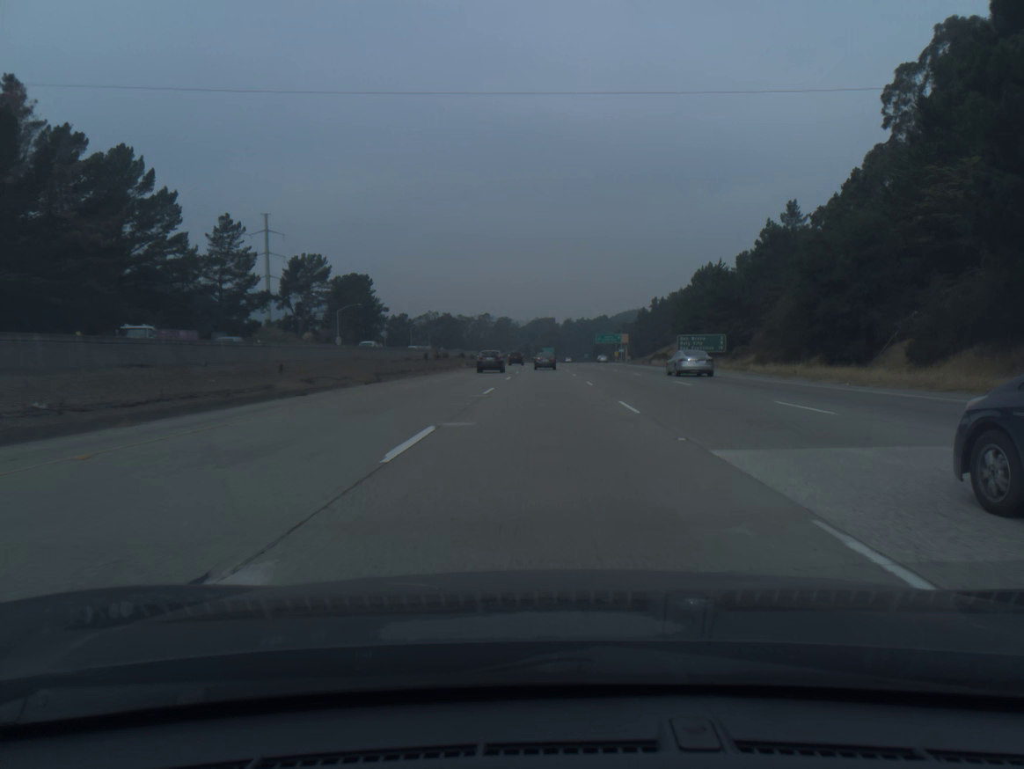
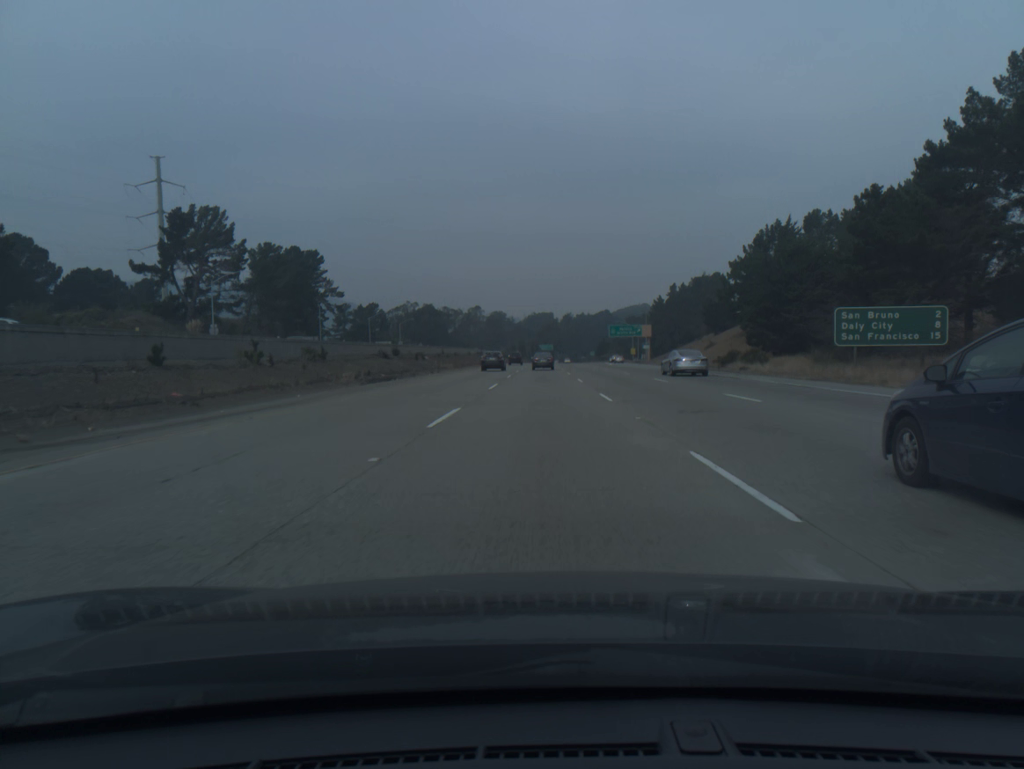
(+0.2, +53.9) m; 0°
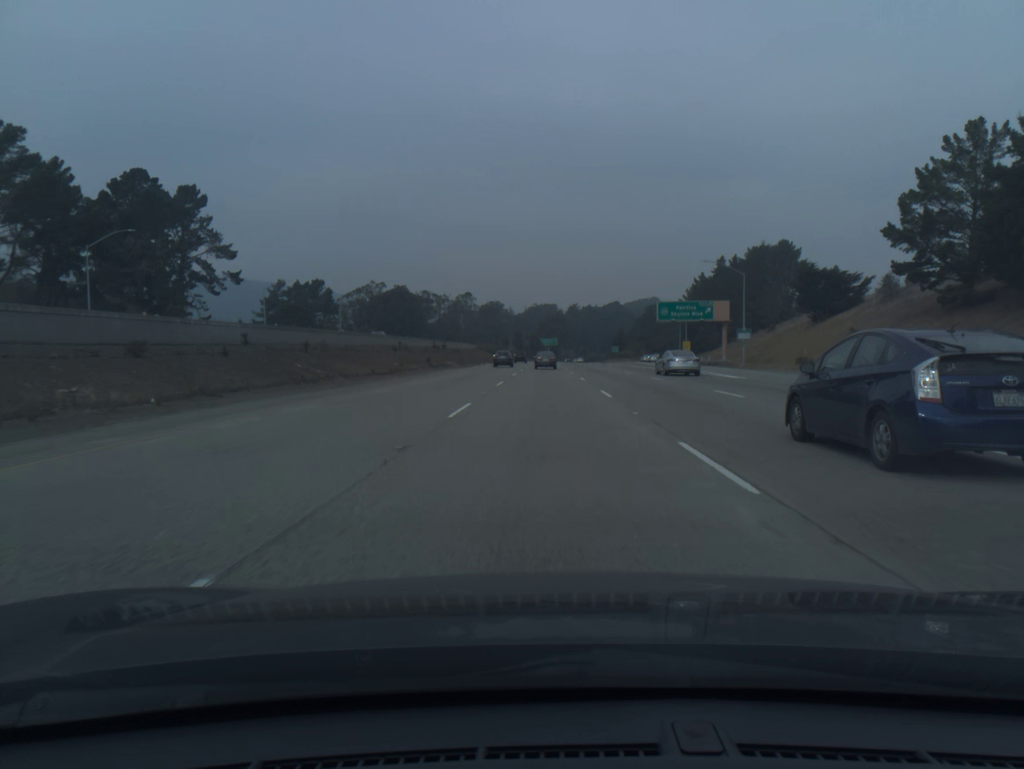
(-0.1, +71.8) m; 0°
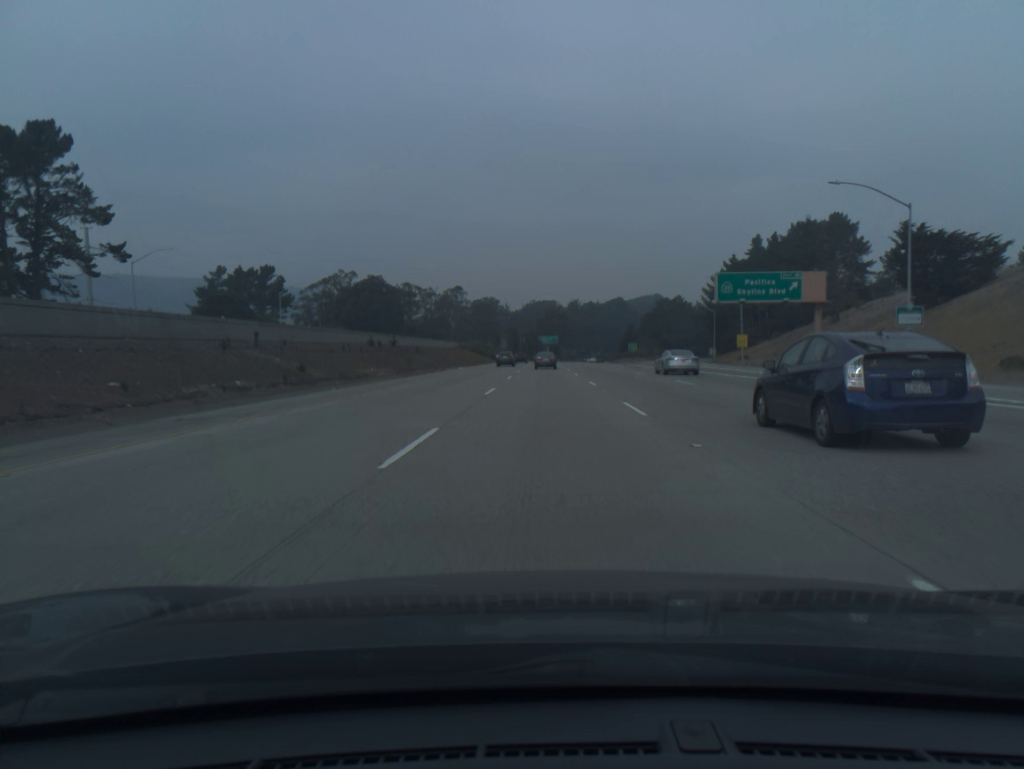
(0.0, +35.9) m; 0°
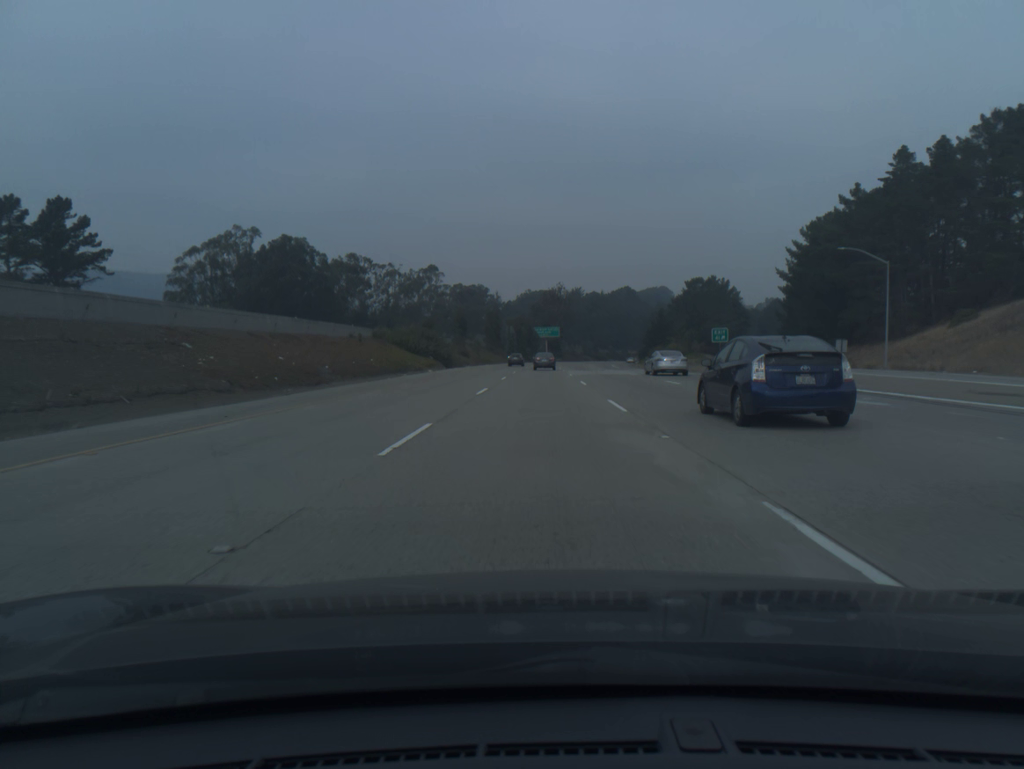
(+0.3, +71.8) m; 0°
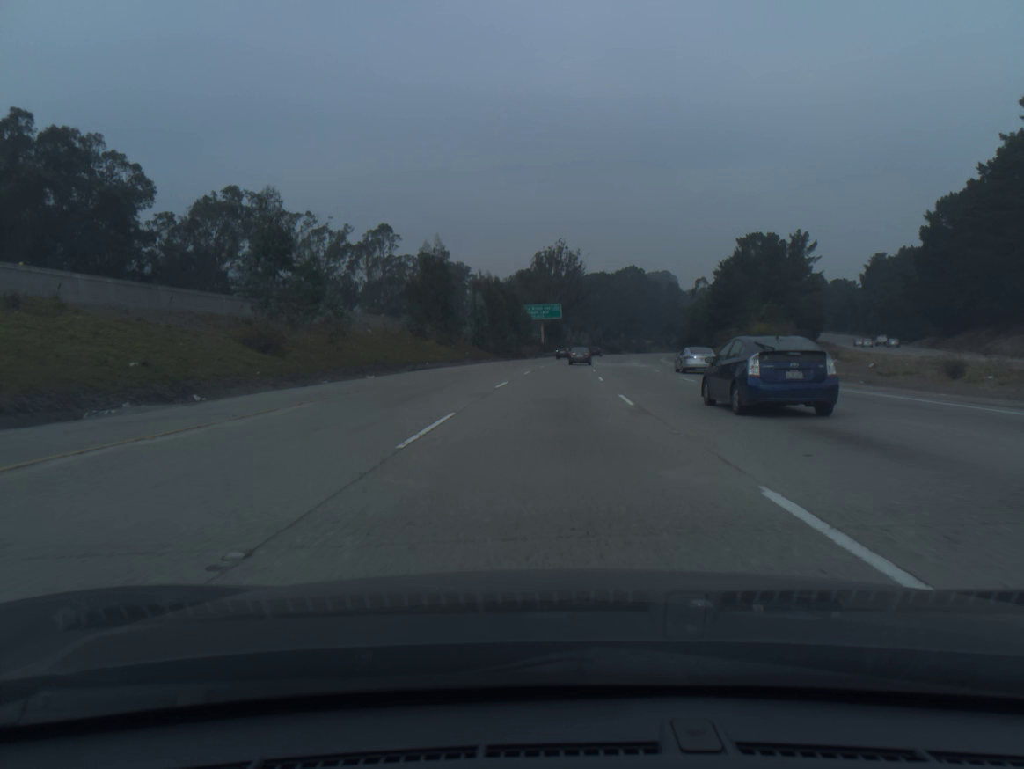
(-0.2, +72.0) m; 0°
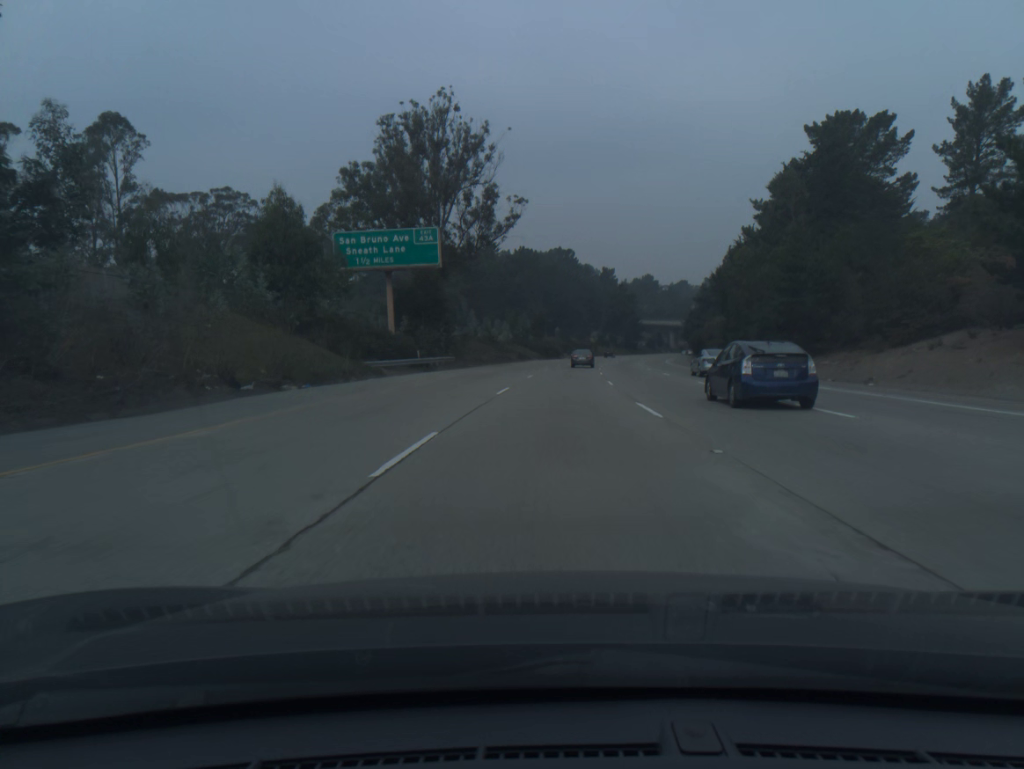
(+4.7, +90.2) m; +6°
